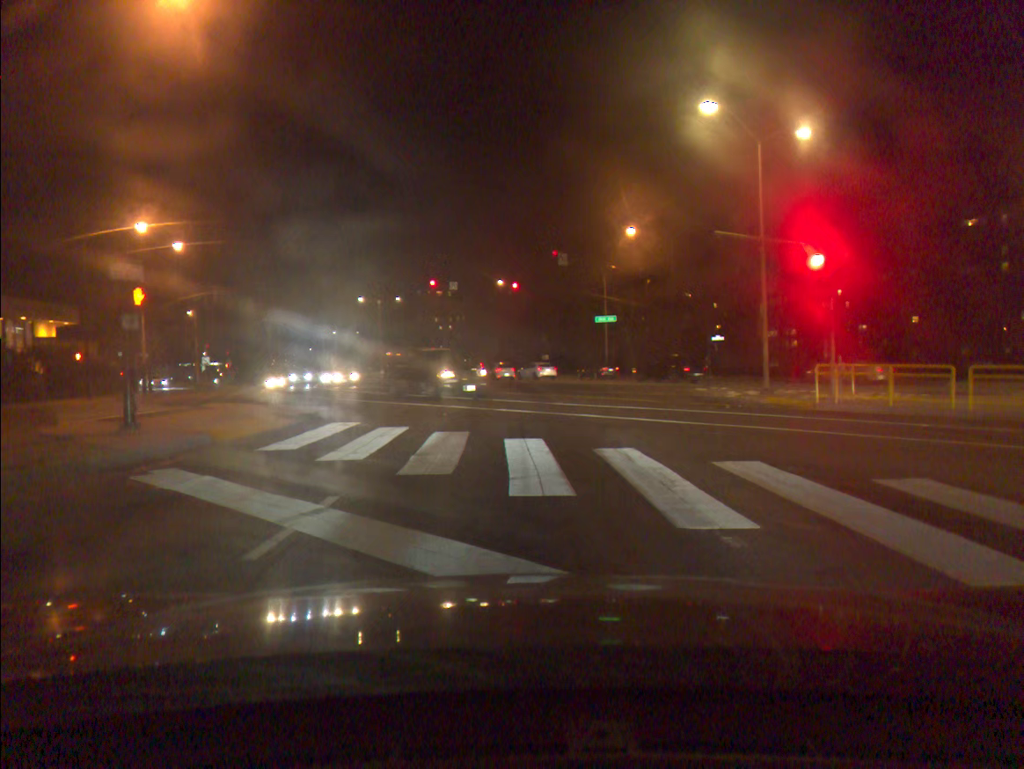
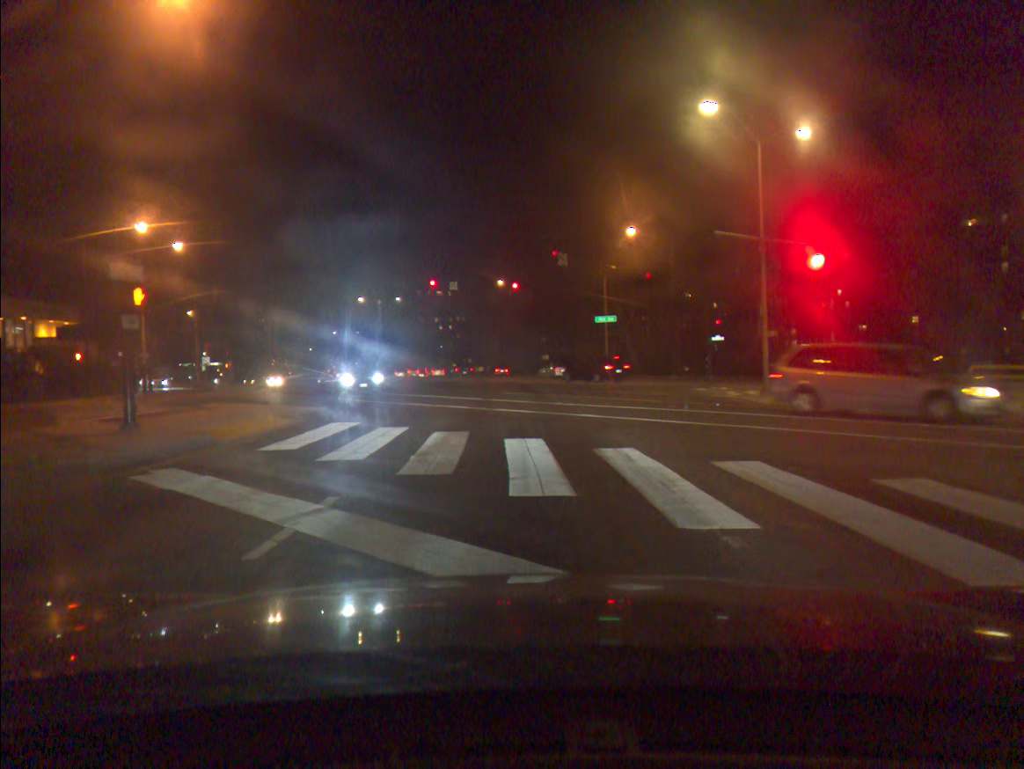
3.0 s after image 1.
(0.0, +0.1) m; 0°
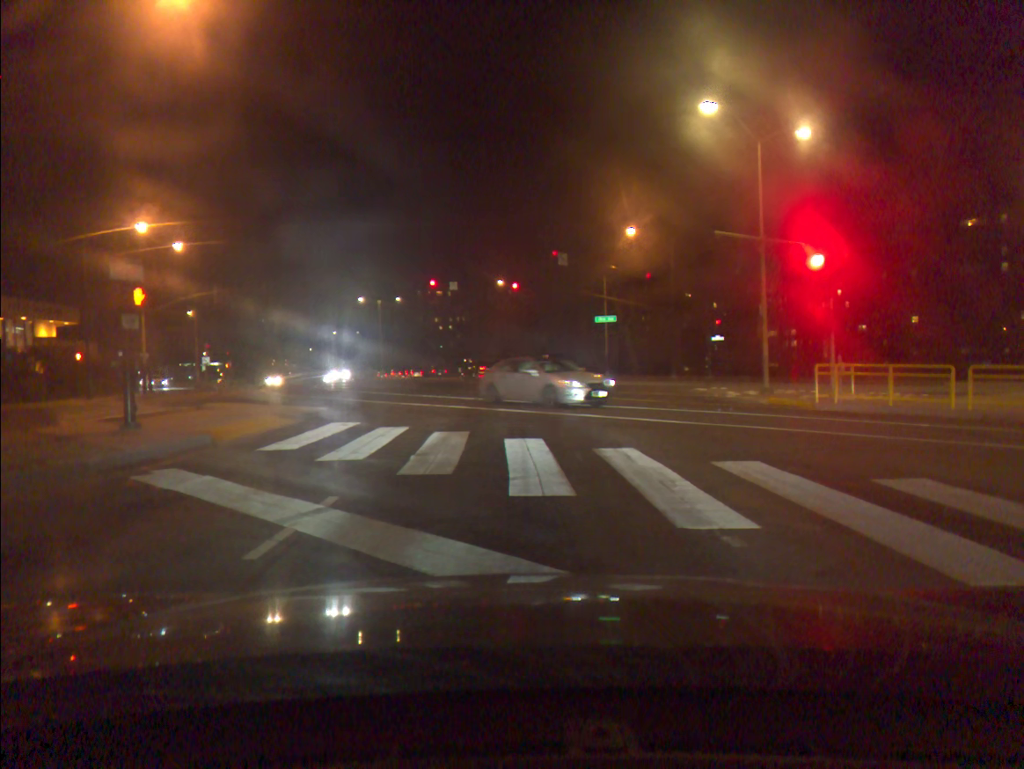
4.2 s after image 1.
(0.0, 0.0) m; 0°
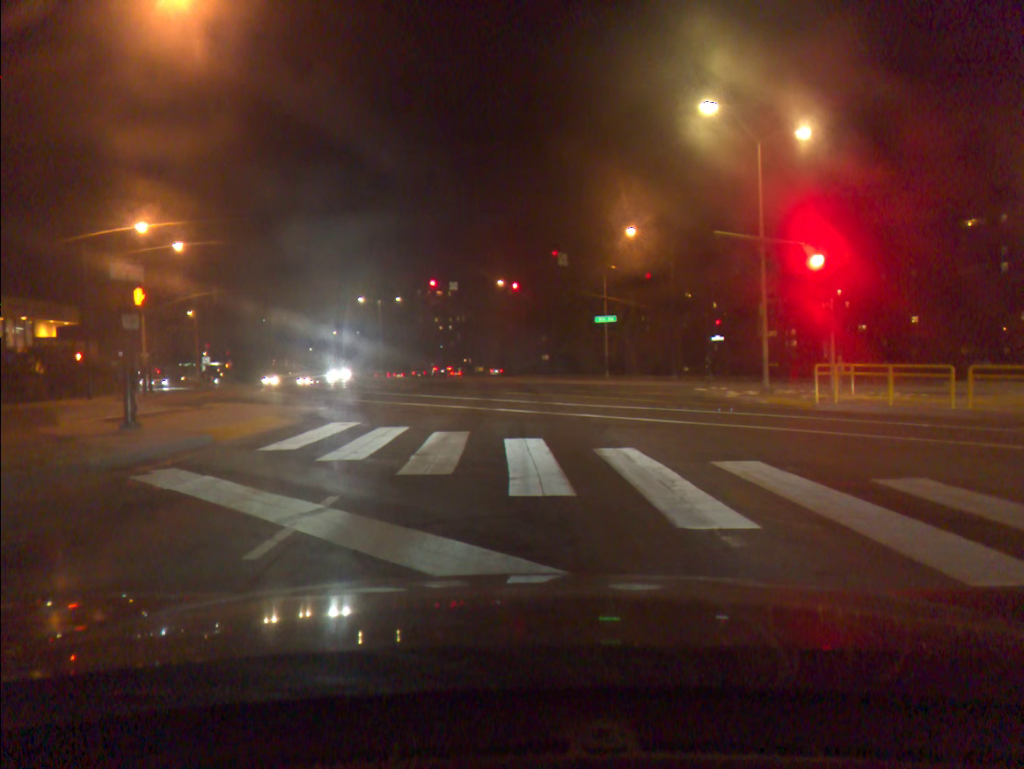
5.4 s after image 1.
(0.0, 0.0) m; 0°
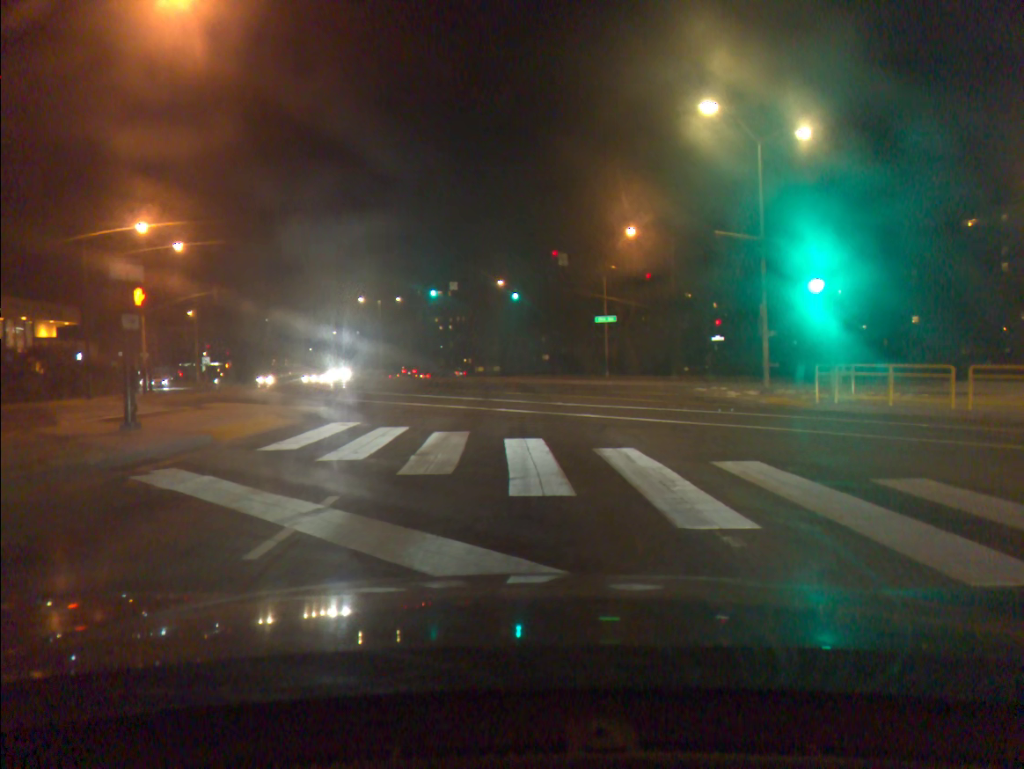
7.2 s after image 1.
(0.0, 0.0) m; 0°
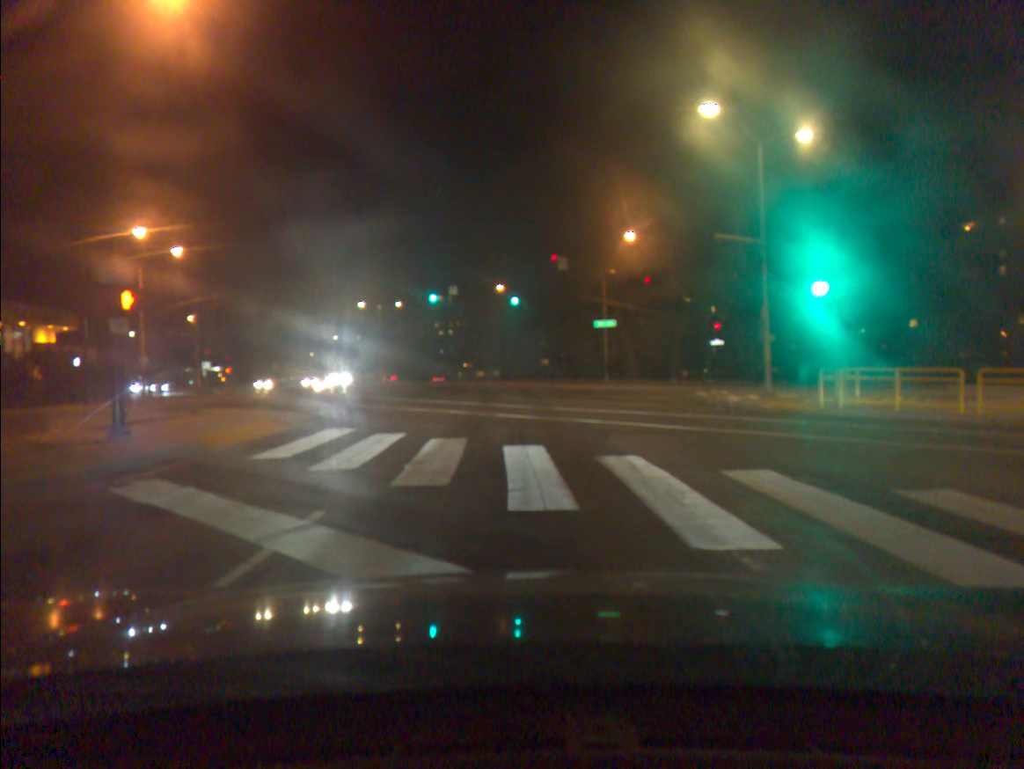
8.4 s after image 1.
(0.0, +0.5) m; 0°
